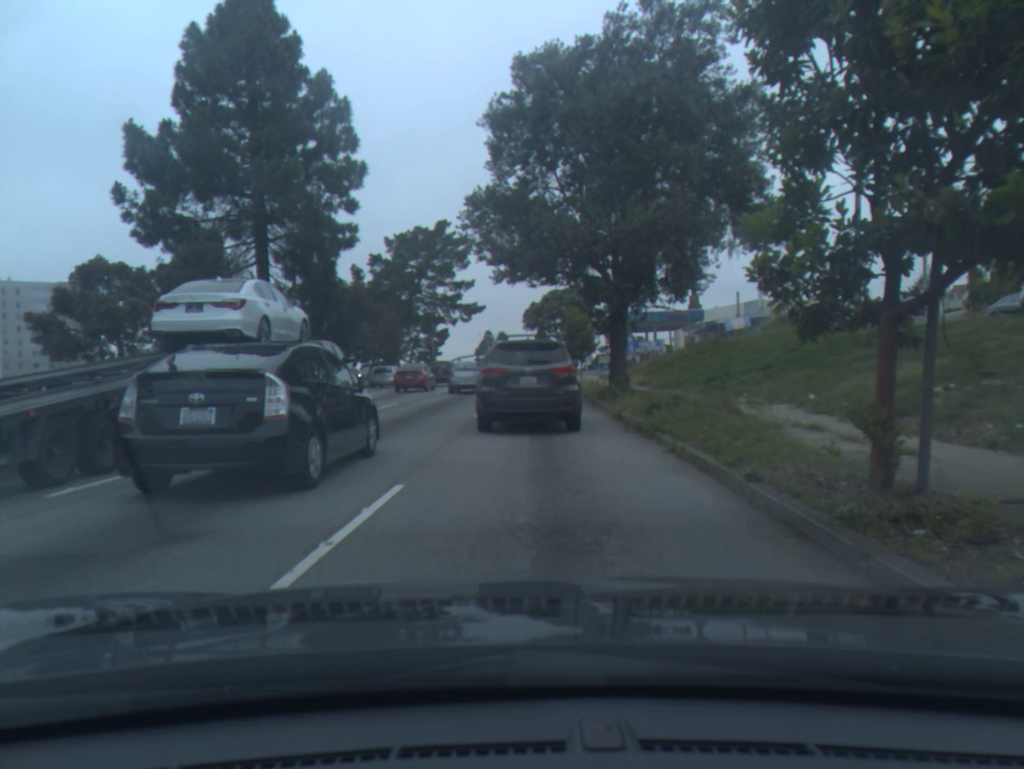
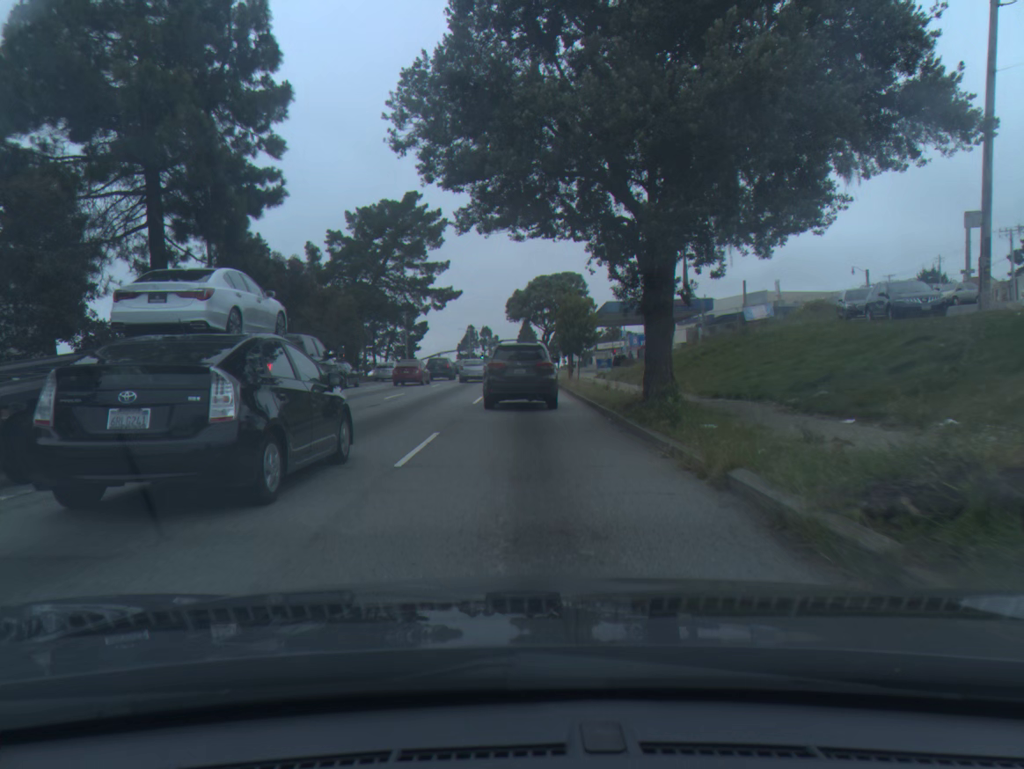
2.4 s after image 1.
(0.0, +9.4) m; 0°
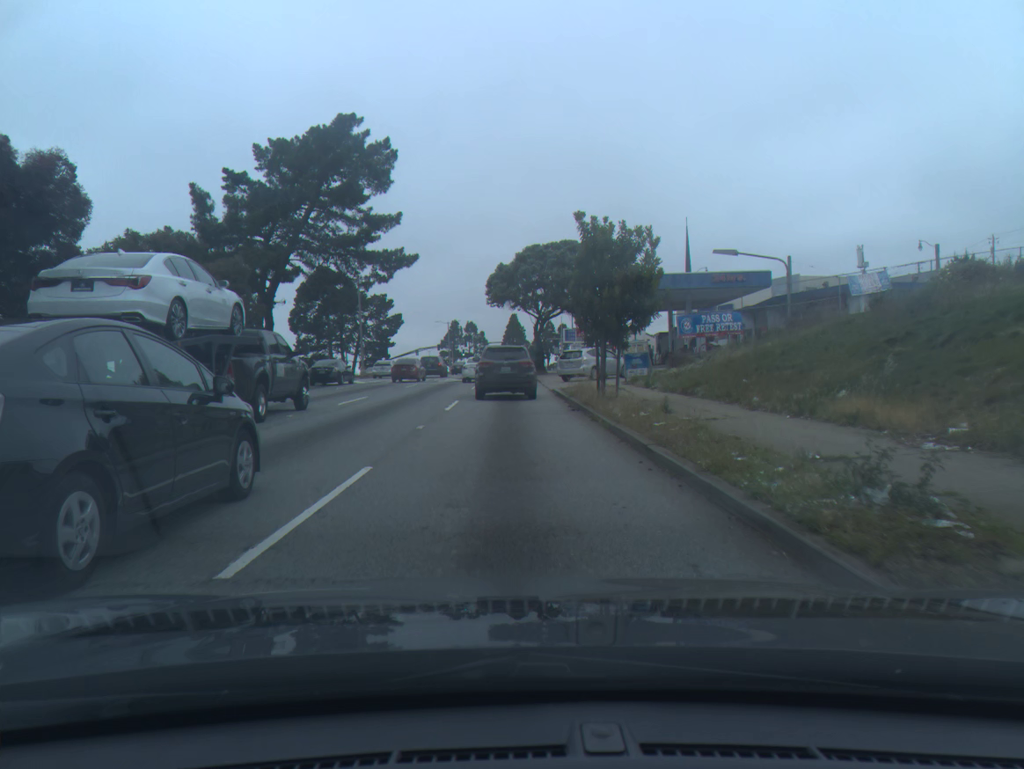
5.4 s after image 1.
(+0.3, +18.5) m; +1°
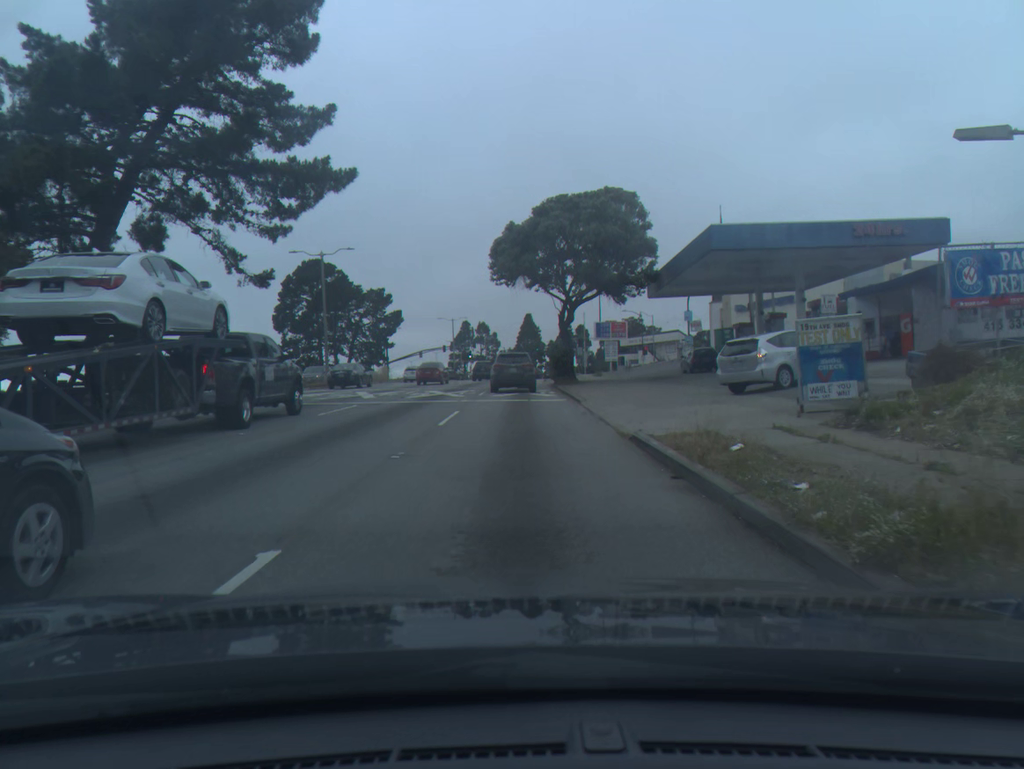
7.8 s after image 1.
(-0.1, +18.4) m; -1°
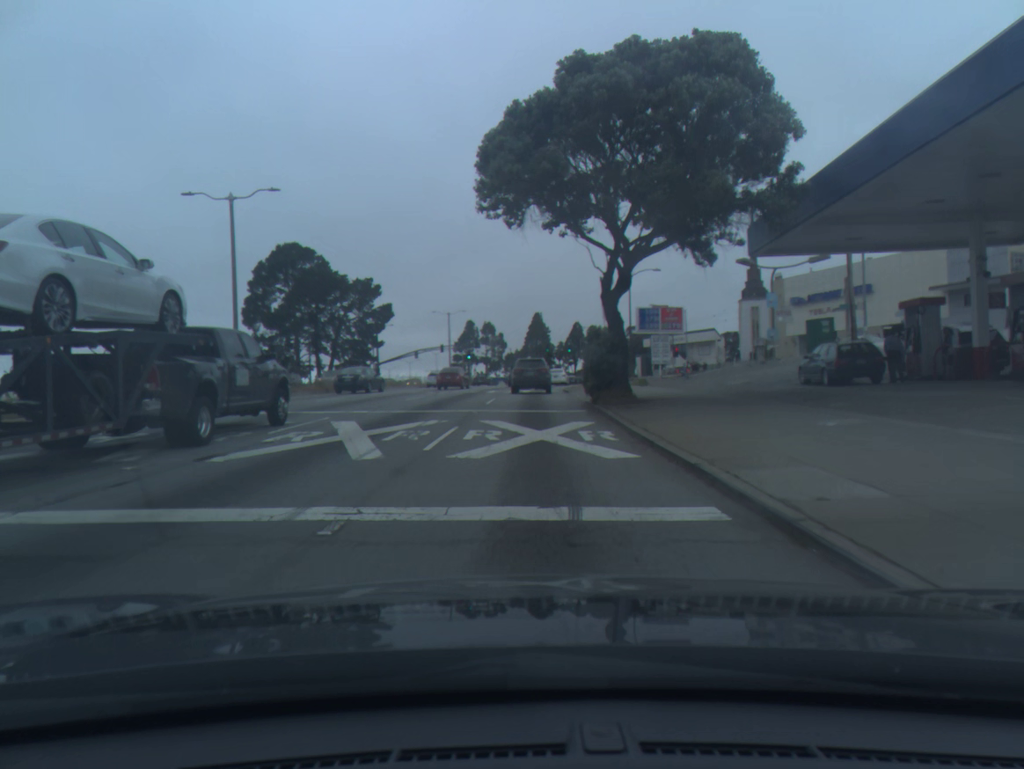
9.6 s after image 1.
(-0.1, +19.0) m; -1°
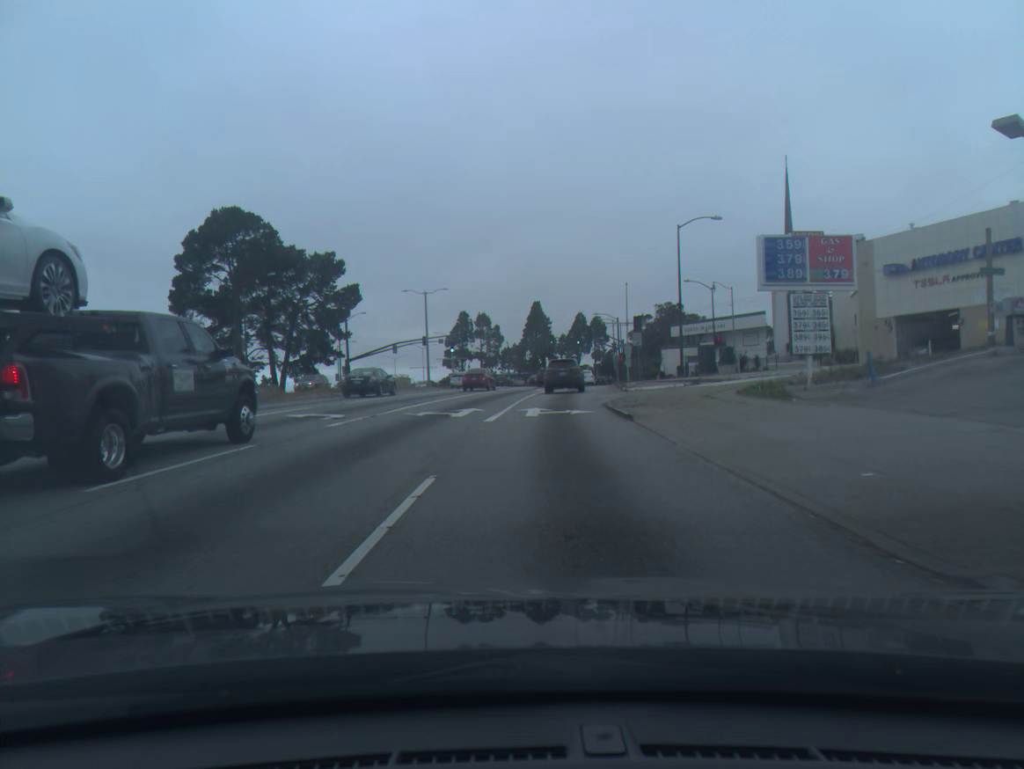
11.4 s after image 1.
(0.0, +21.7) m; +1°
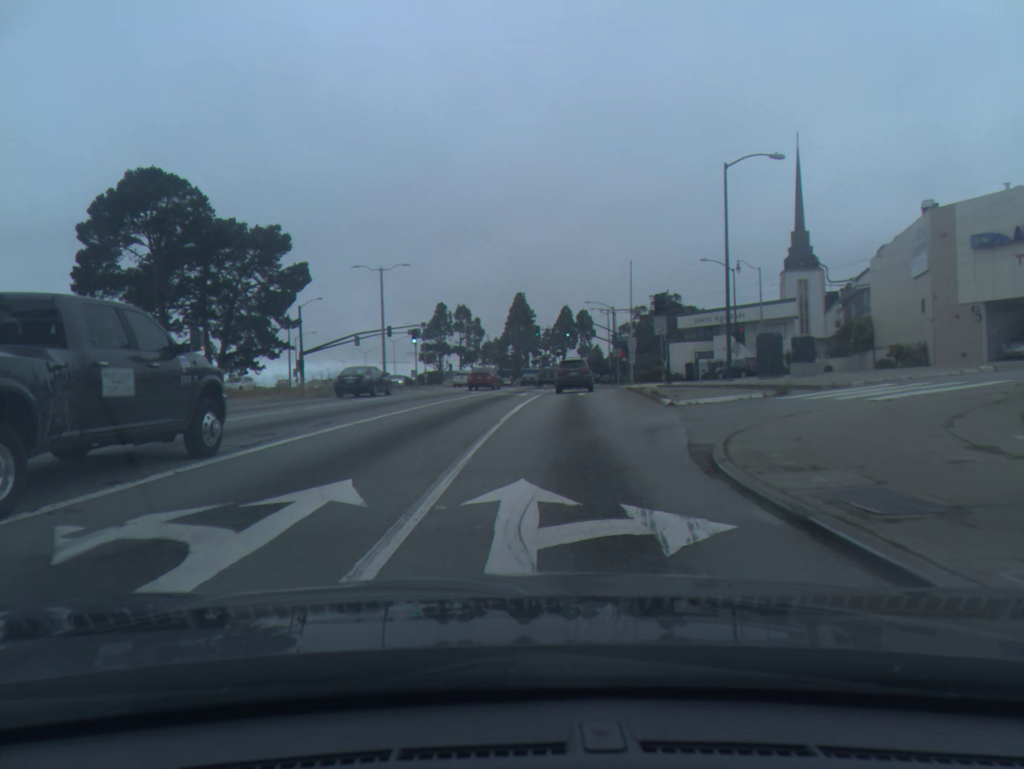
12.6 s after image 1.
(+0.2, +14.9) m; +1°
